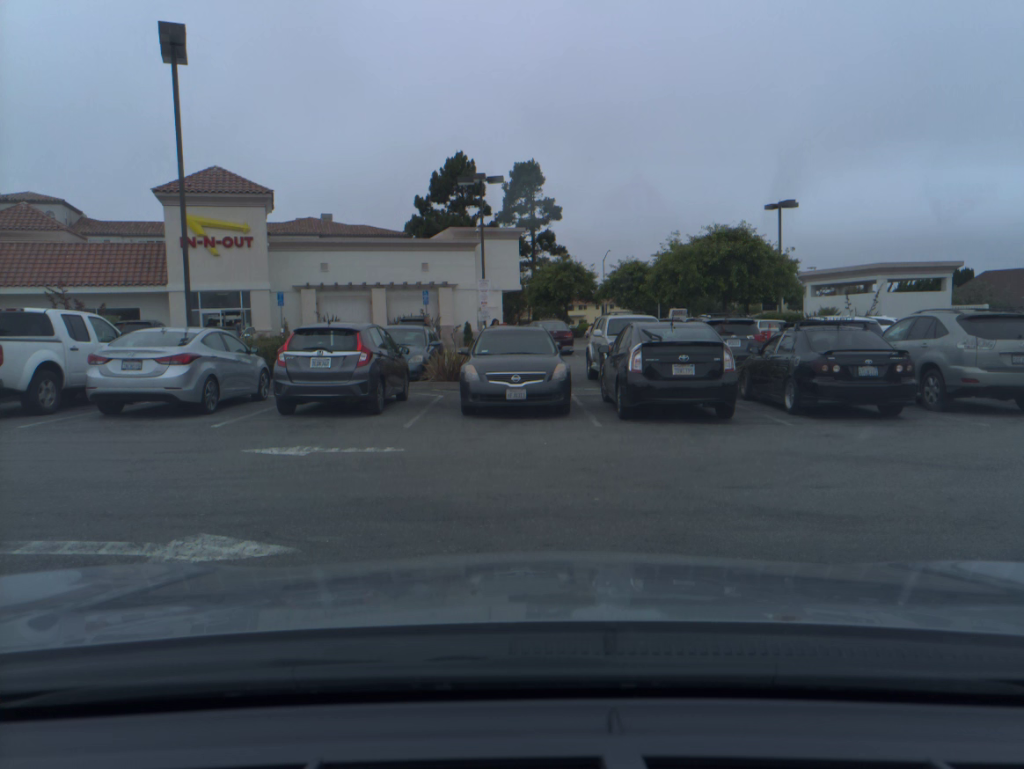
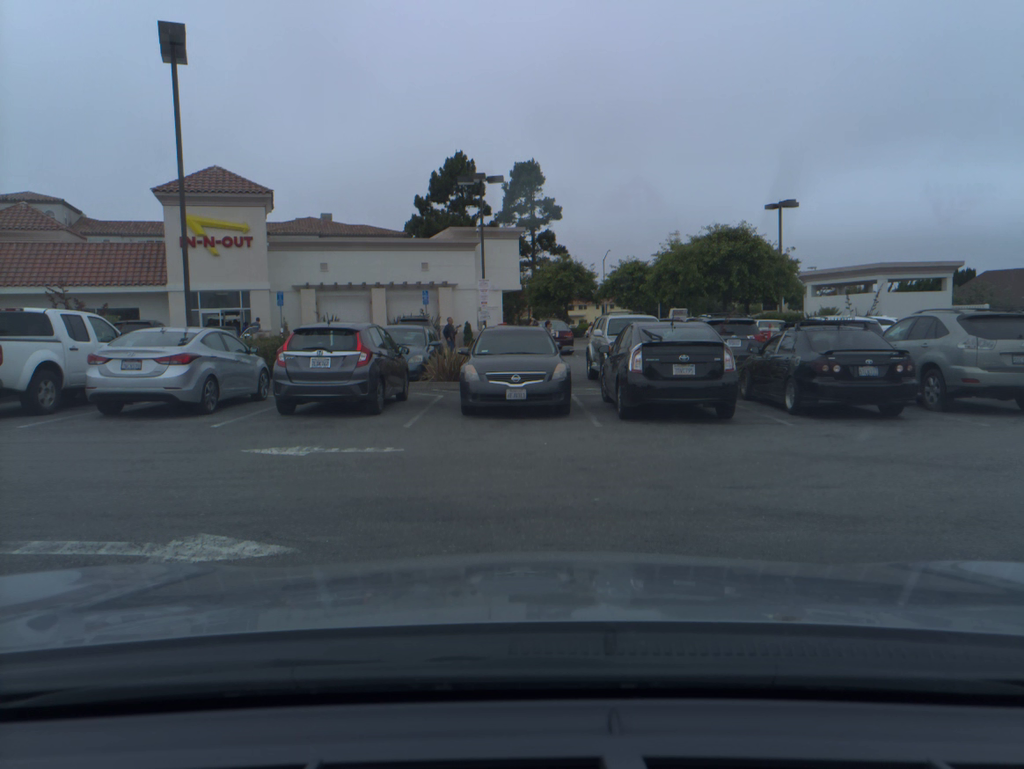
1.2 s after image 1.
(0.0, 0.0) m; 0°
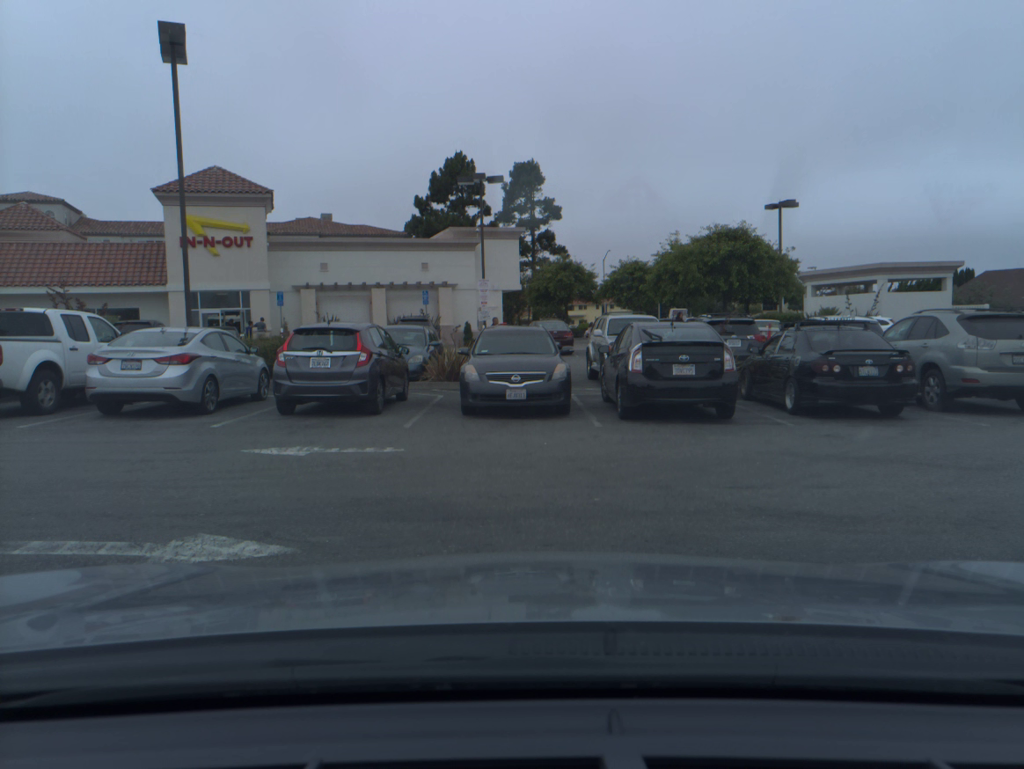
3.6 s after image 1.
(0.0, 0.0) m; 0°
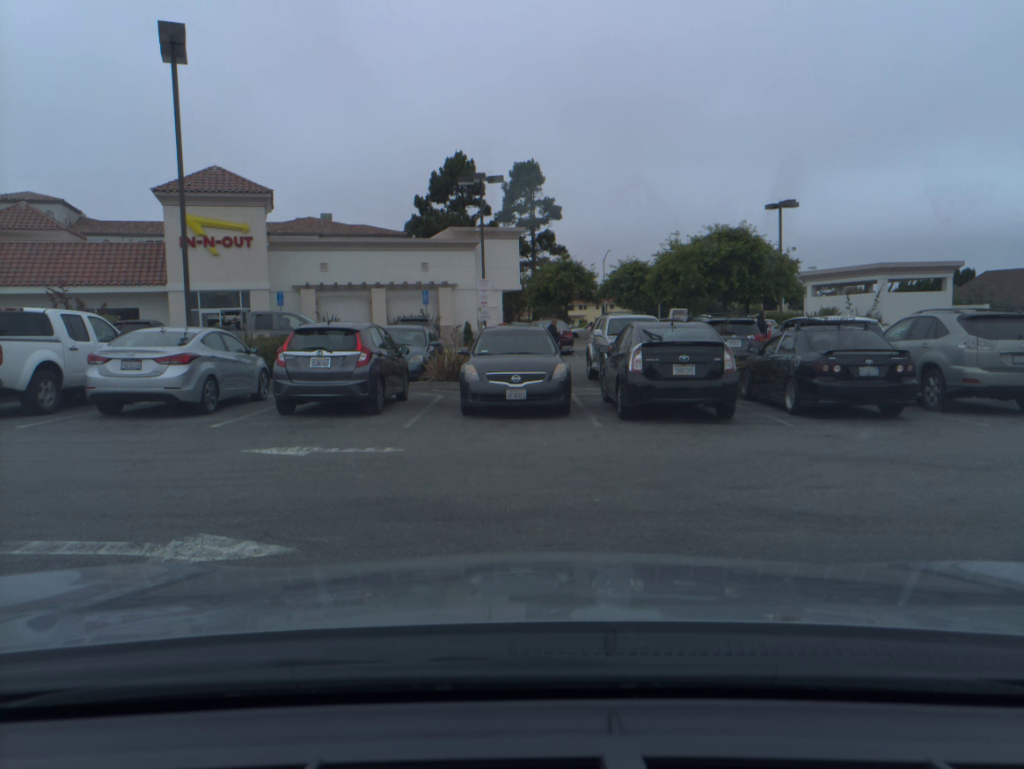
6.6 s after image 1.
(0.0, 0.0) m; 0°
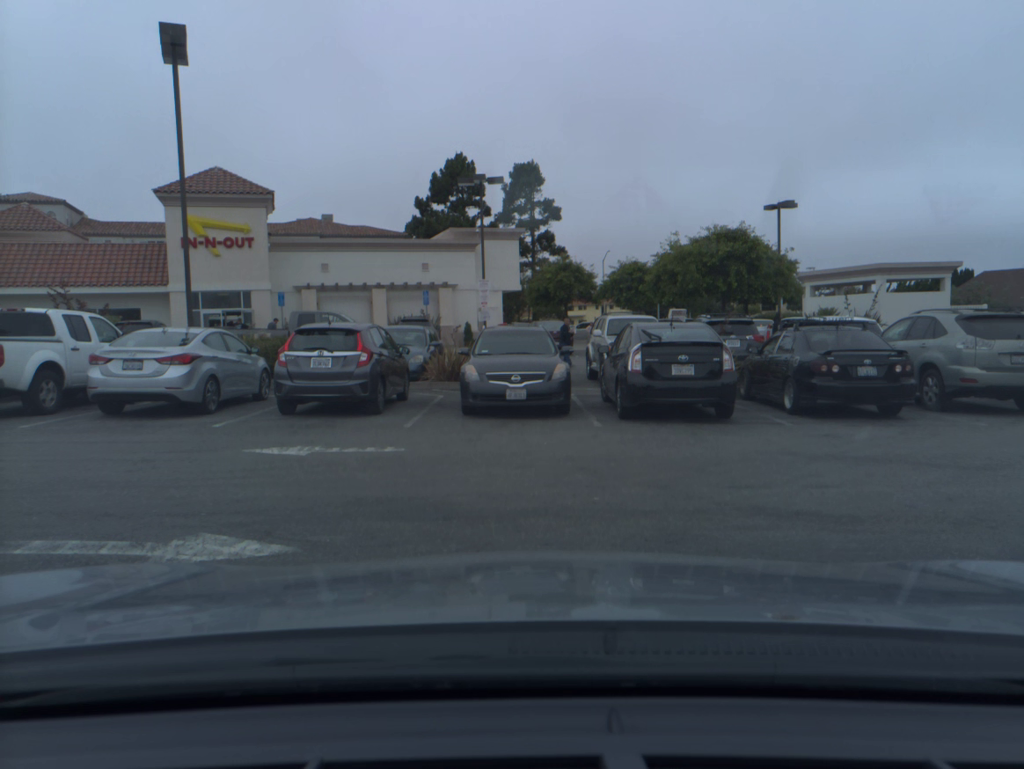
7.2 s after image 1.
(0.0, 0.0) m; 0°
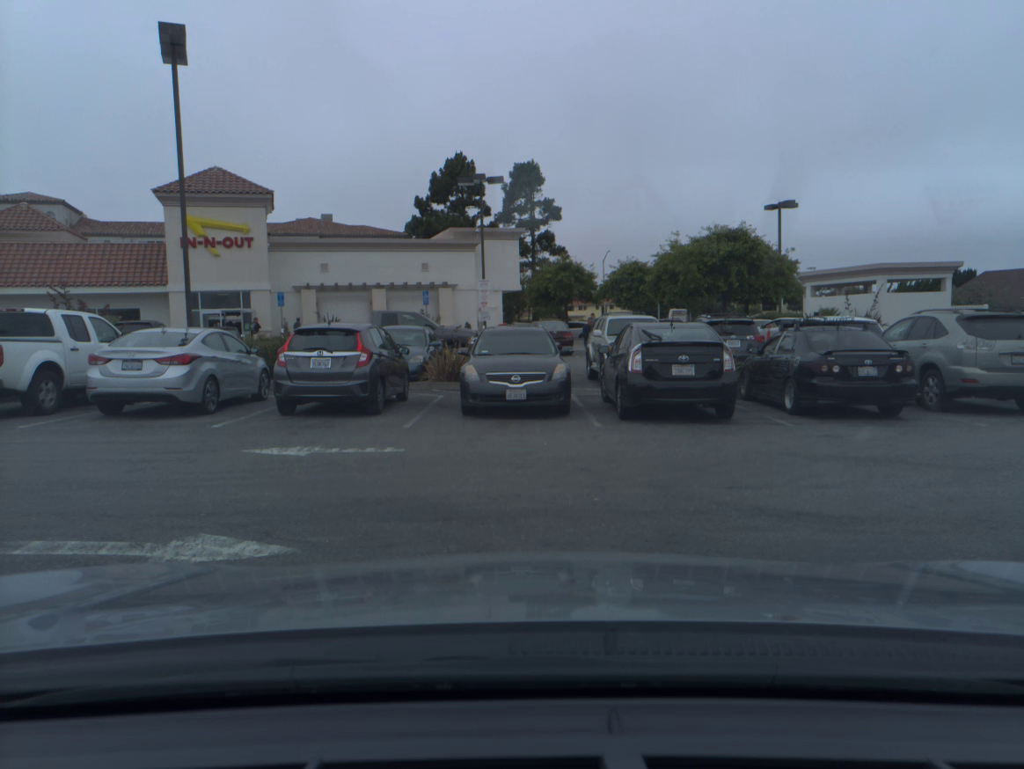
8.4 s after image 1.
(0.0, 0.0) m; 0°
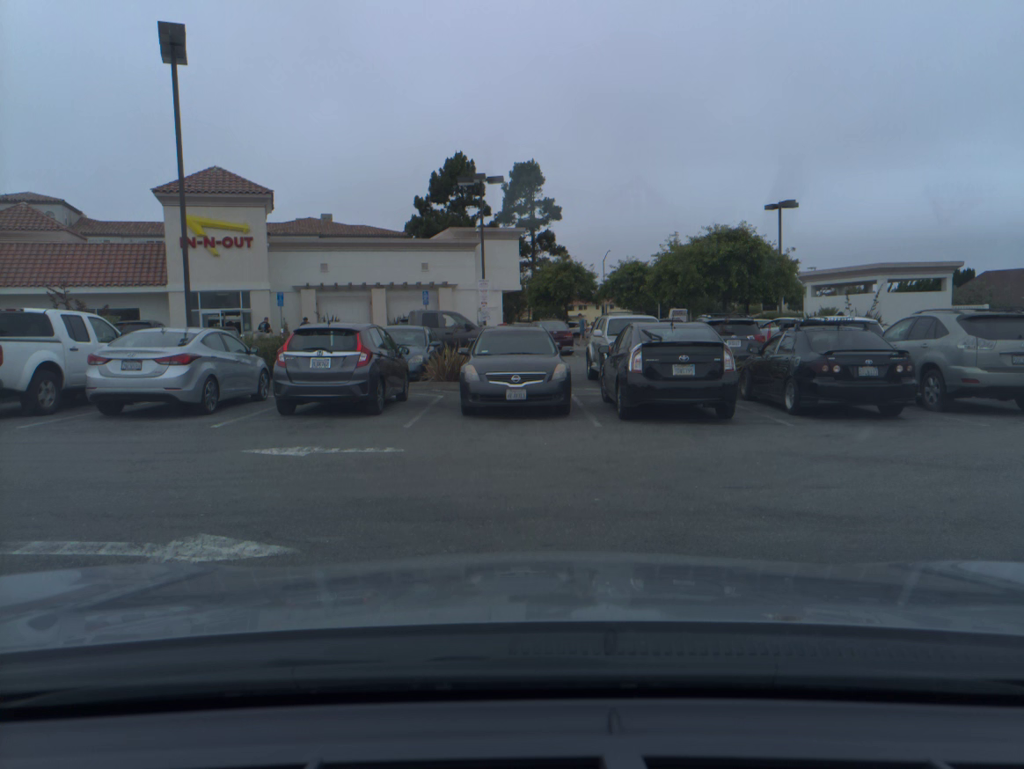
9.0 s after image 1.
(0.0, 0.0) m; 0°
